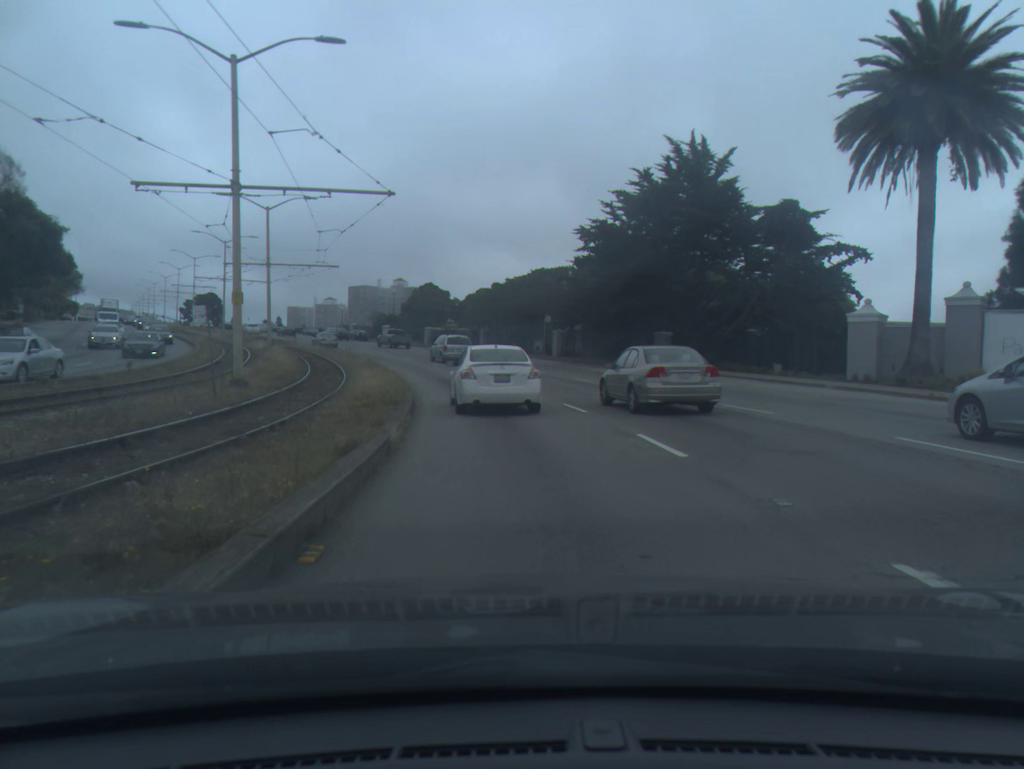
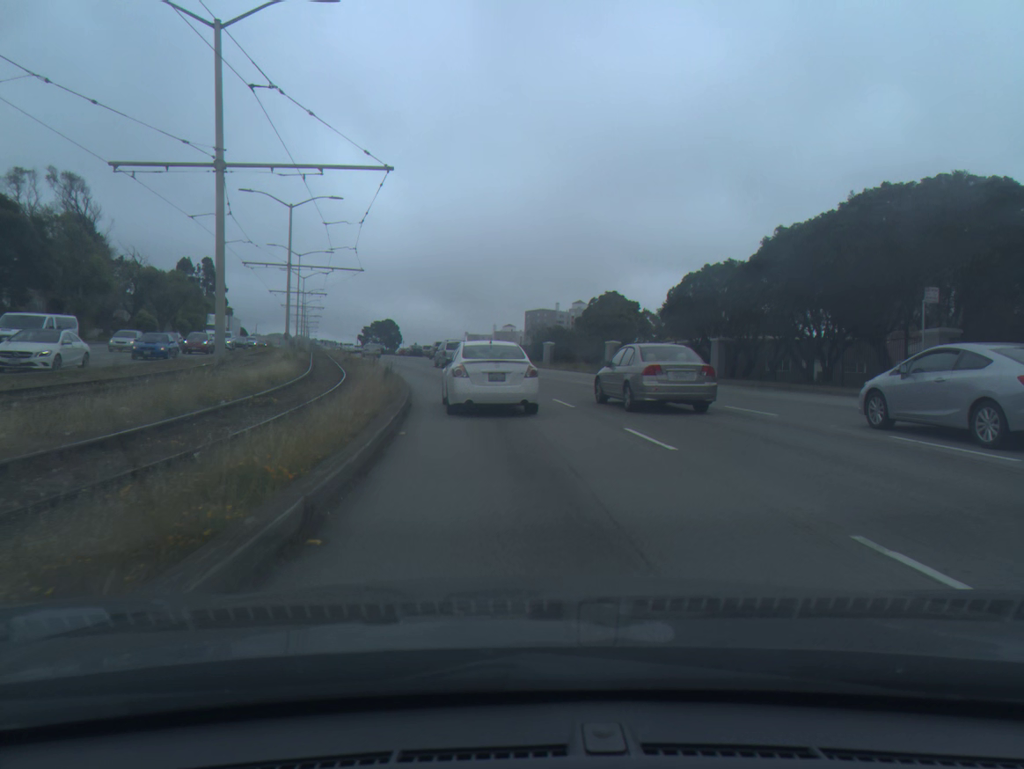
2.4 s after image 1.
(-4.0, +35.7) m; -13°
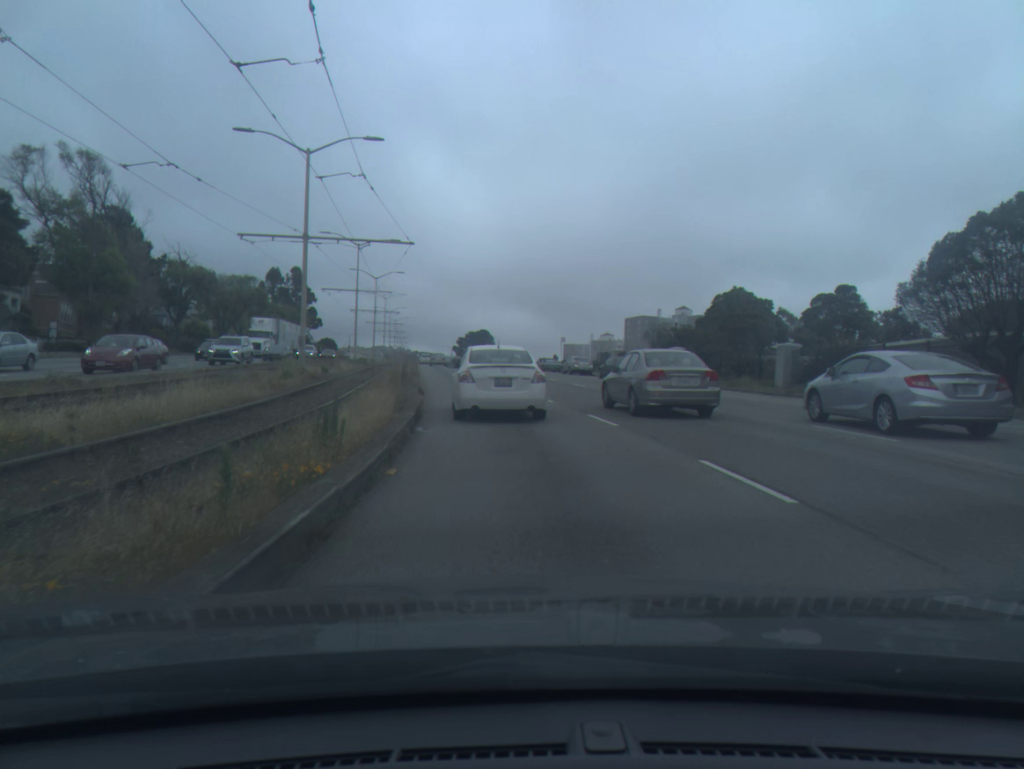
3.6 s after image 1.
(-1.1, +18.0) m; -7°
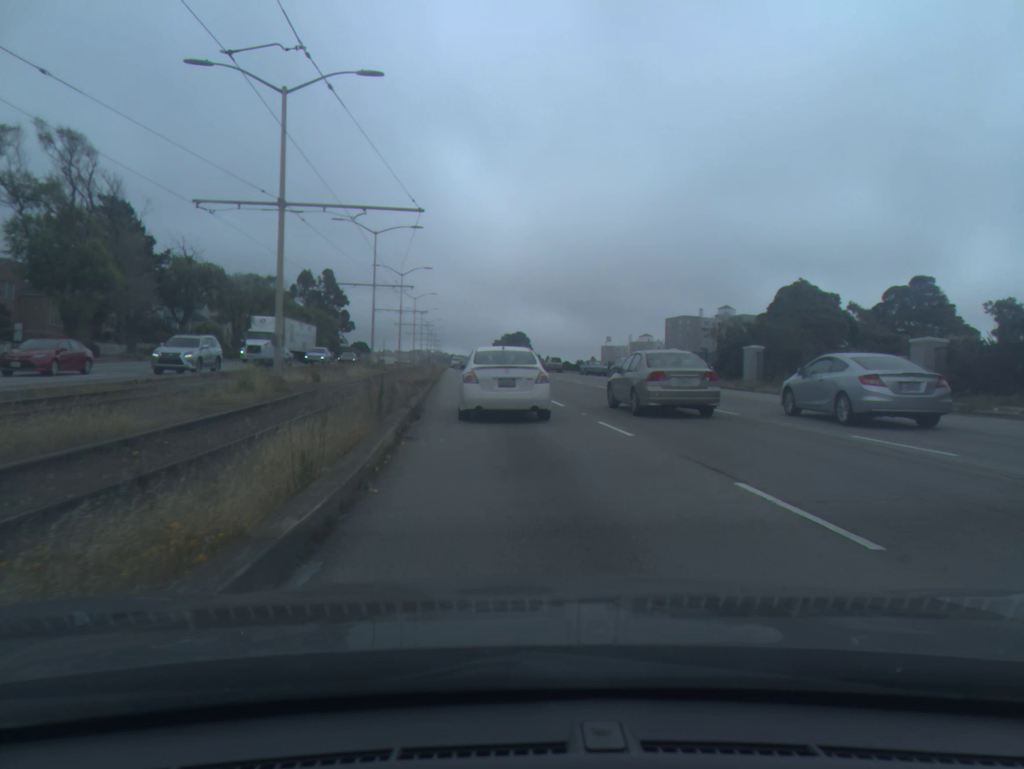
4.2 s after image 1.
(-0.2, +9.0) m; -3°
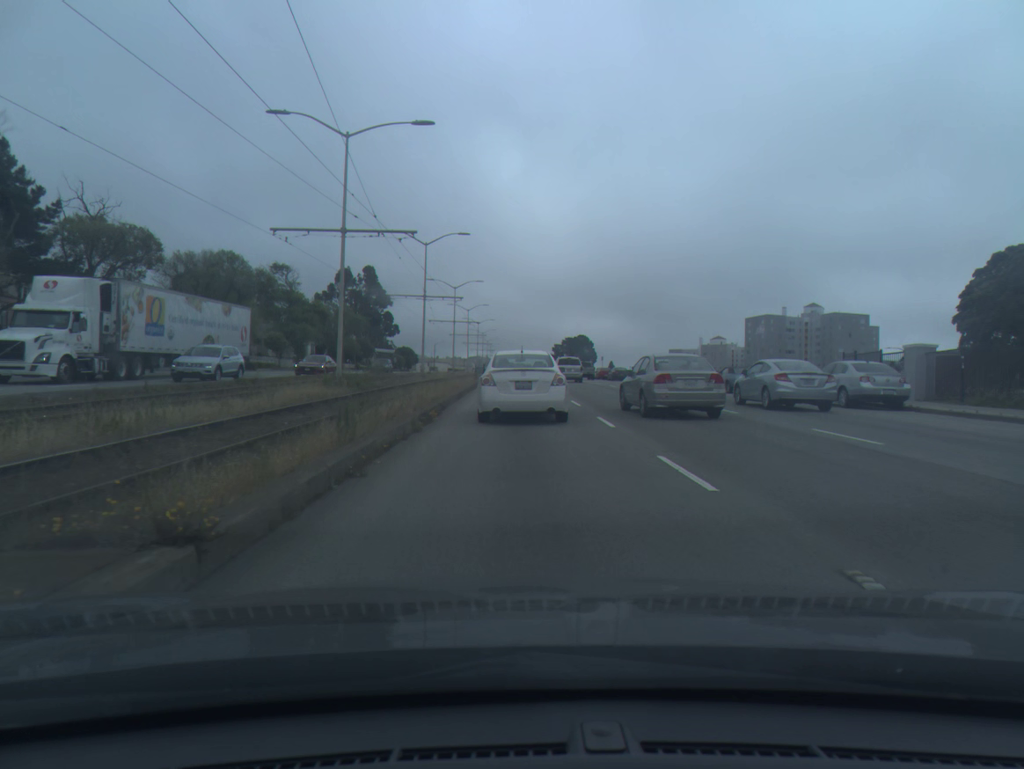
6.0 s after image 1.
(-1.3, +27.1) m; -4°
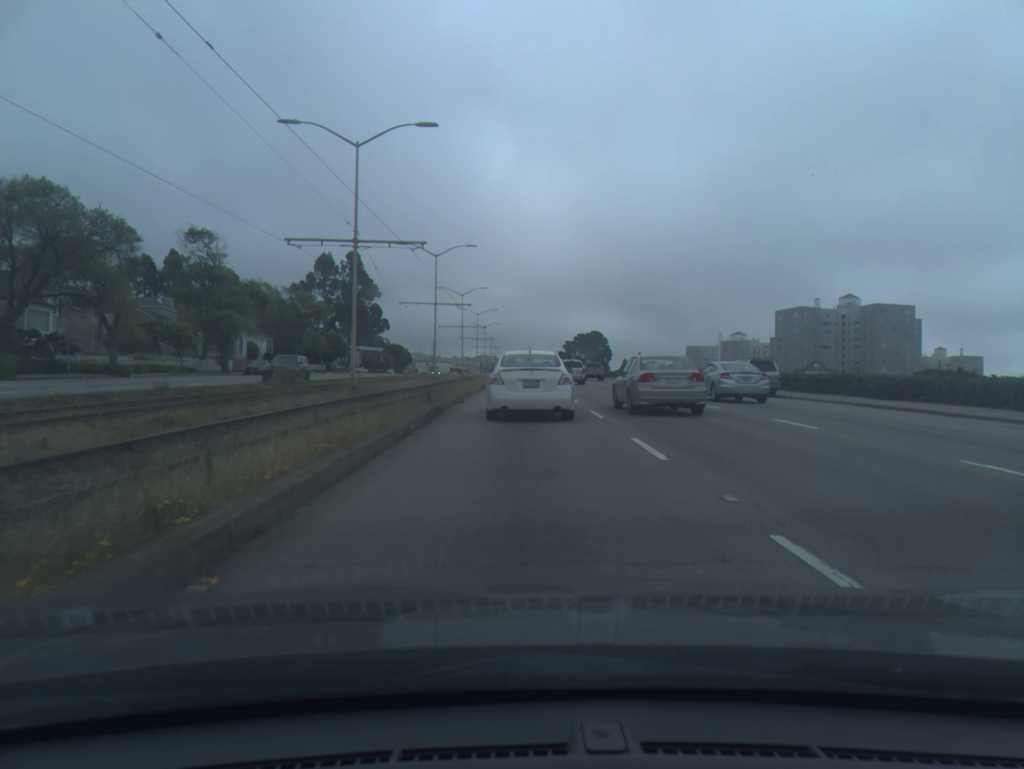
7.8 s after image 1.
(-0.1, +26.9) m; -1°
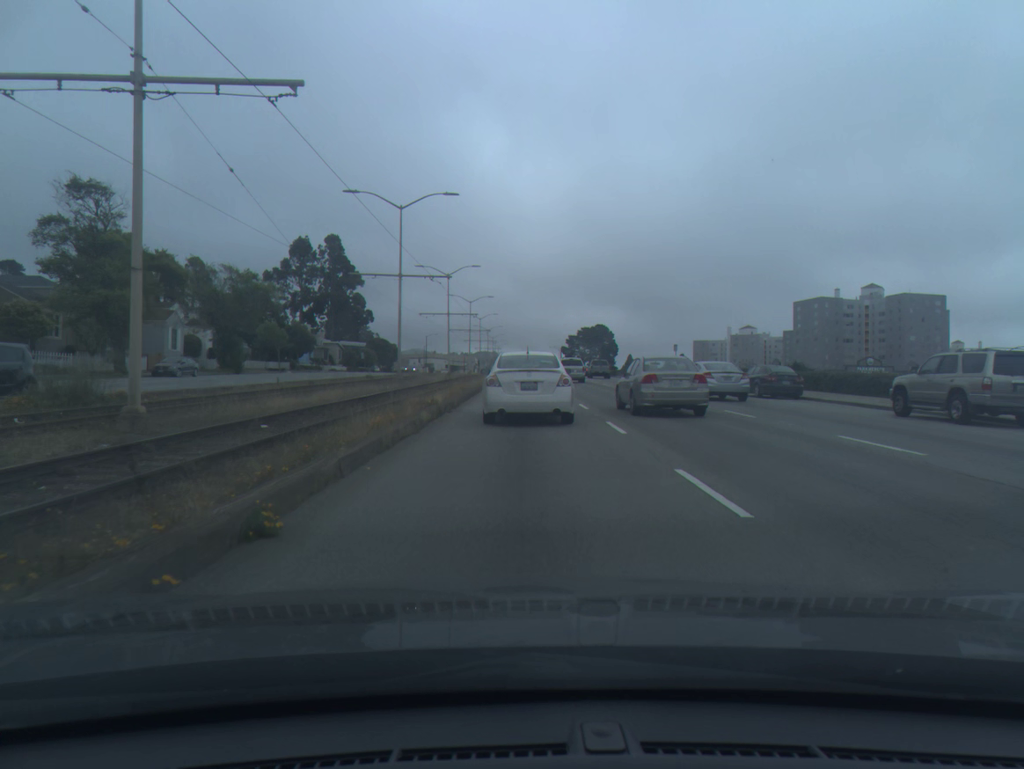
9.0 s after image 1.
(0.0, +18.2) m; 0°
